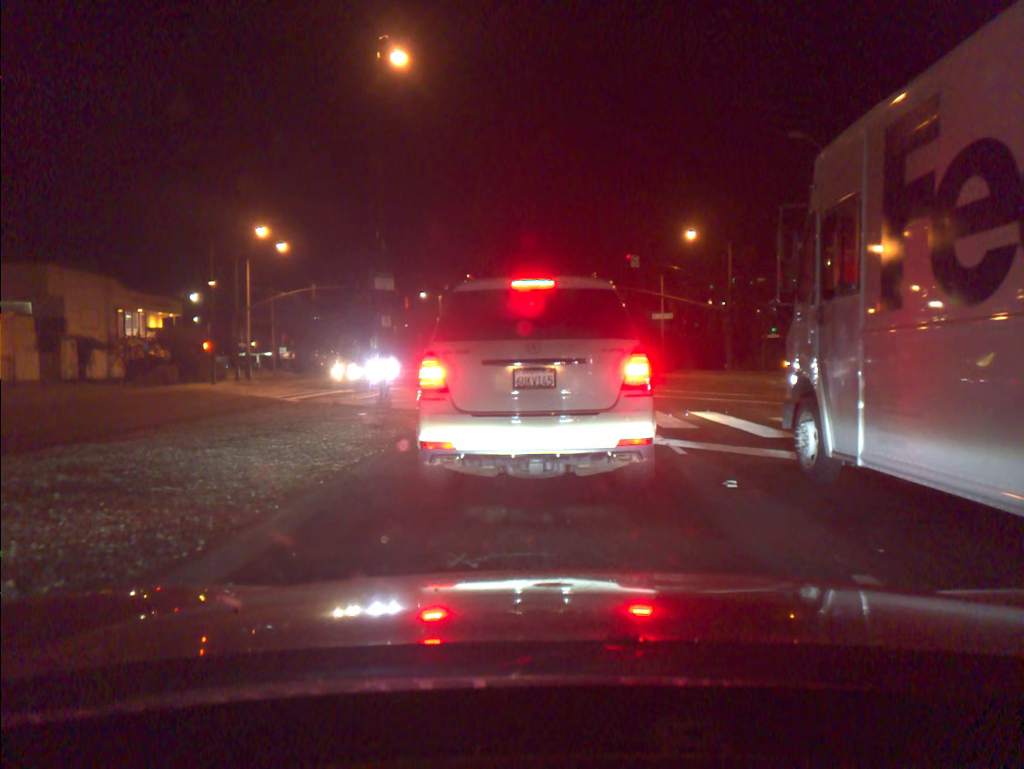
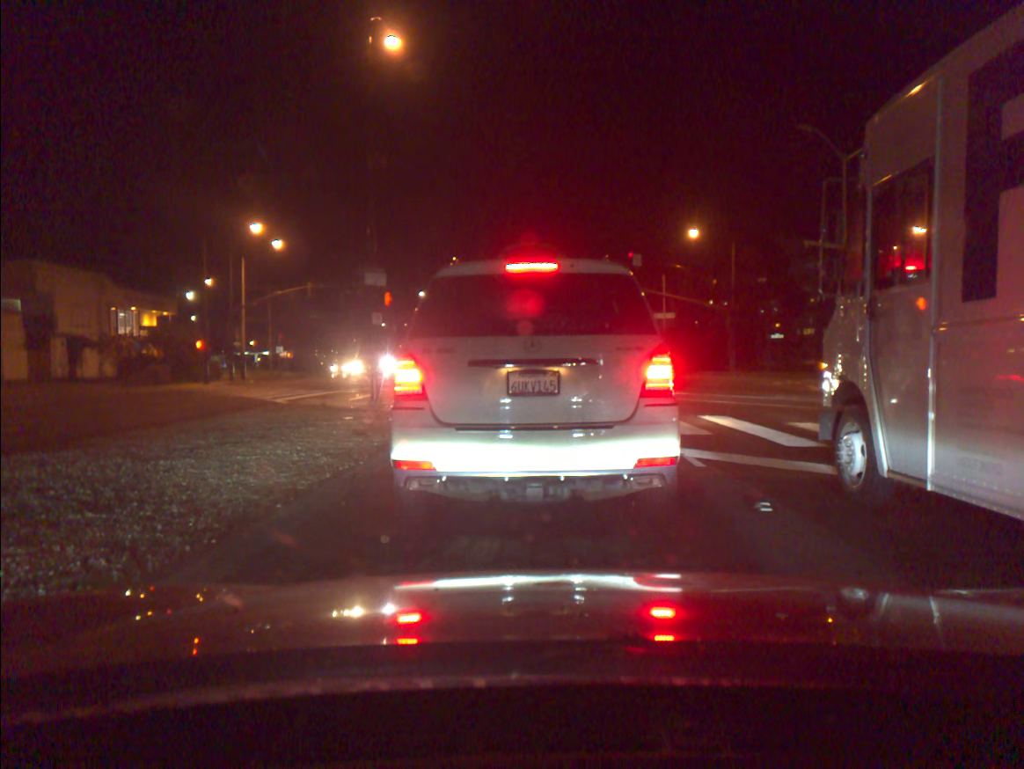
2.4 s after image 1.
(0.0, +1.1) m; 0°
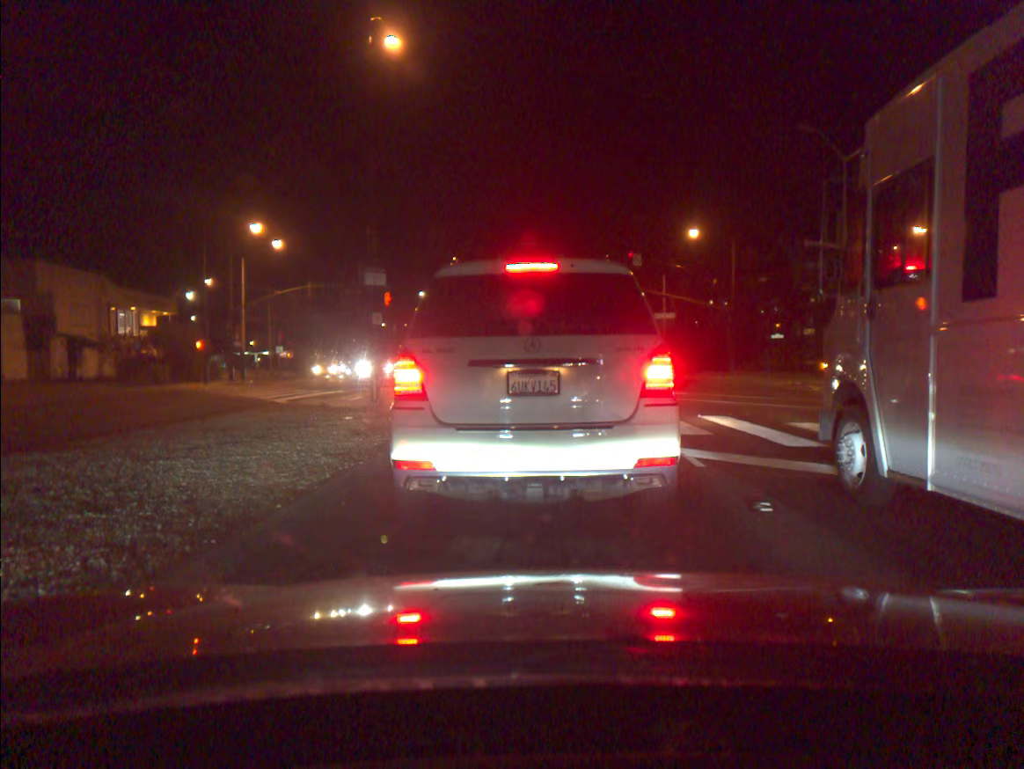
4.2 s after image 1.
(0.0, 0.0) m; 0°
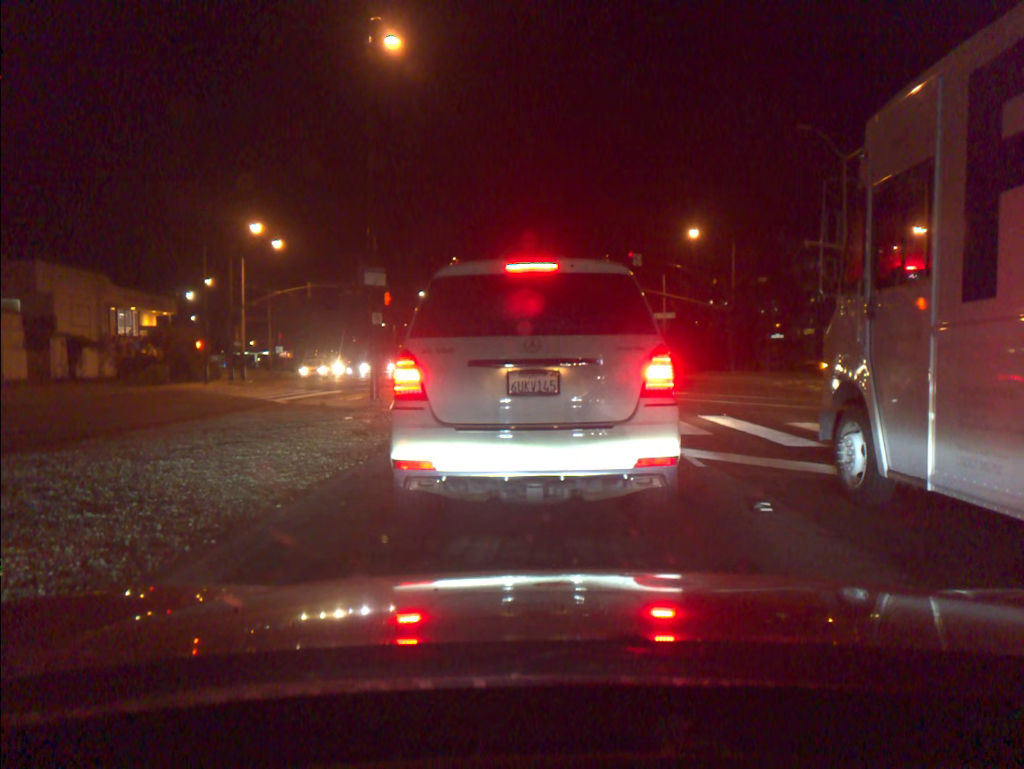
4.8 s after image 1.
(0.0, 0.0) m; 0°
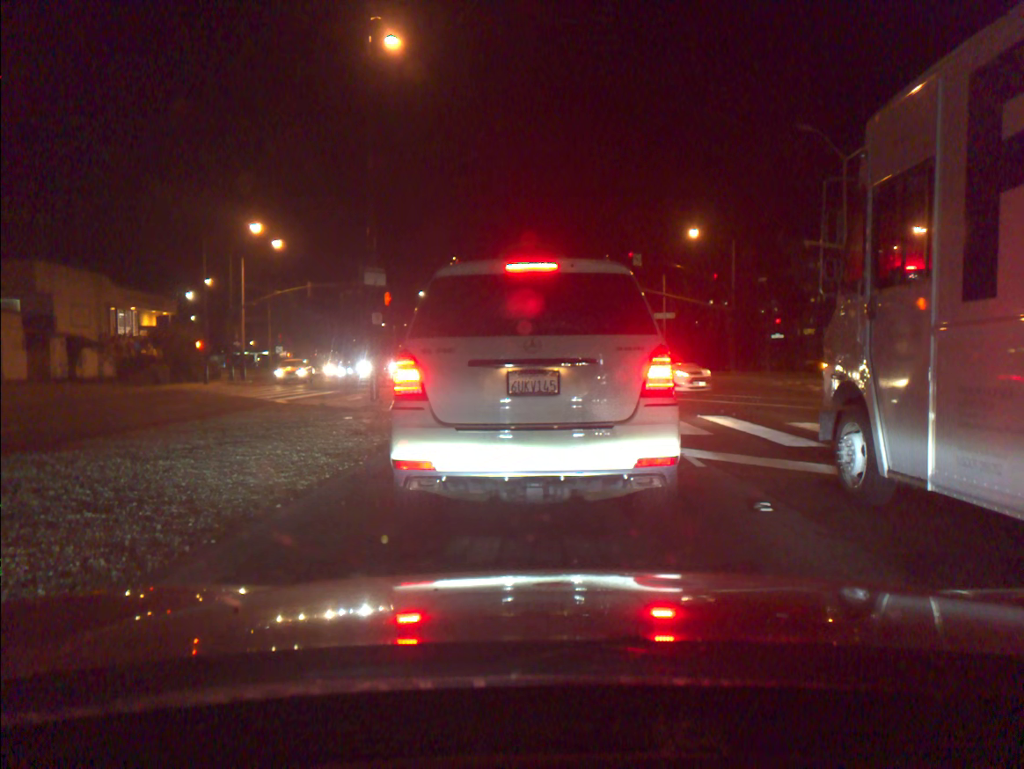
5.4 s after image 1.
(0.0, 0.0) m; 0°
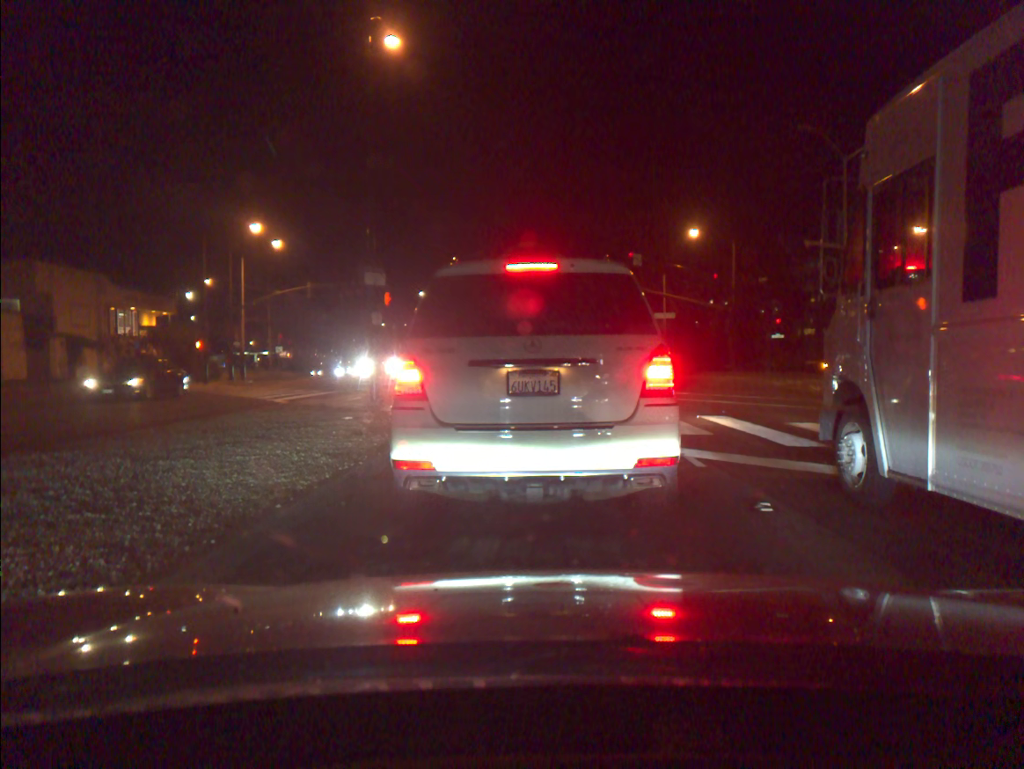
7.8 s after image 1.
(0.0, 0.0) m; 0°
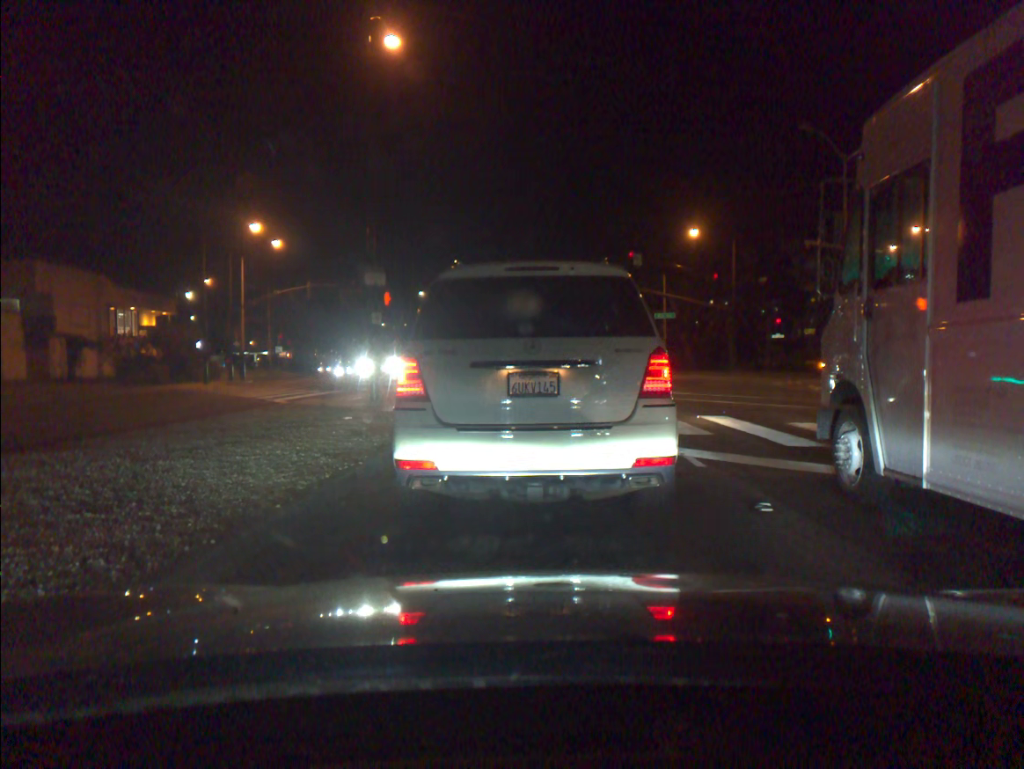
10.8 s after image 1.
(+0.1, 0.0) m; 0°
